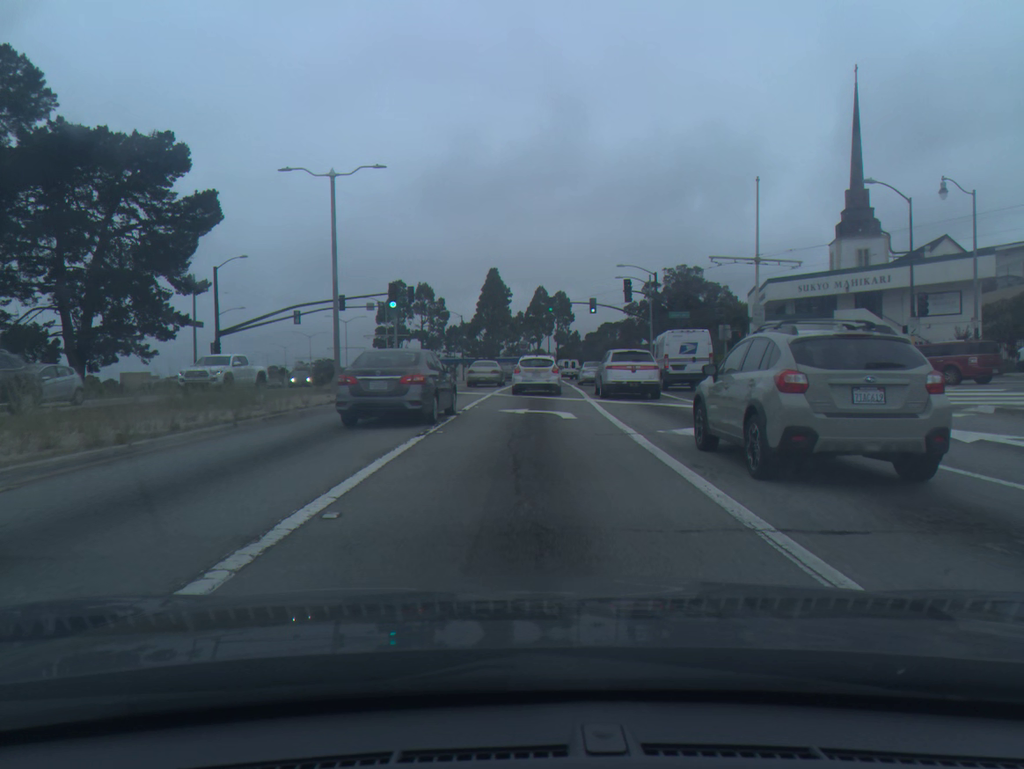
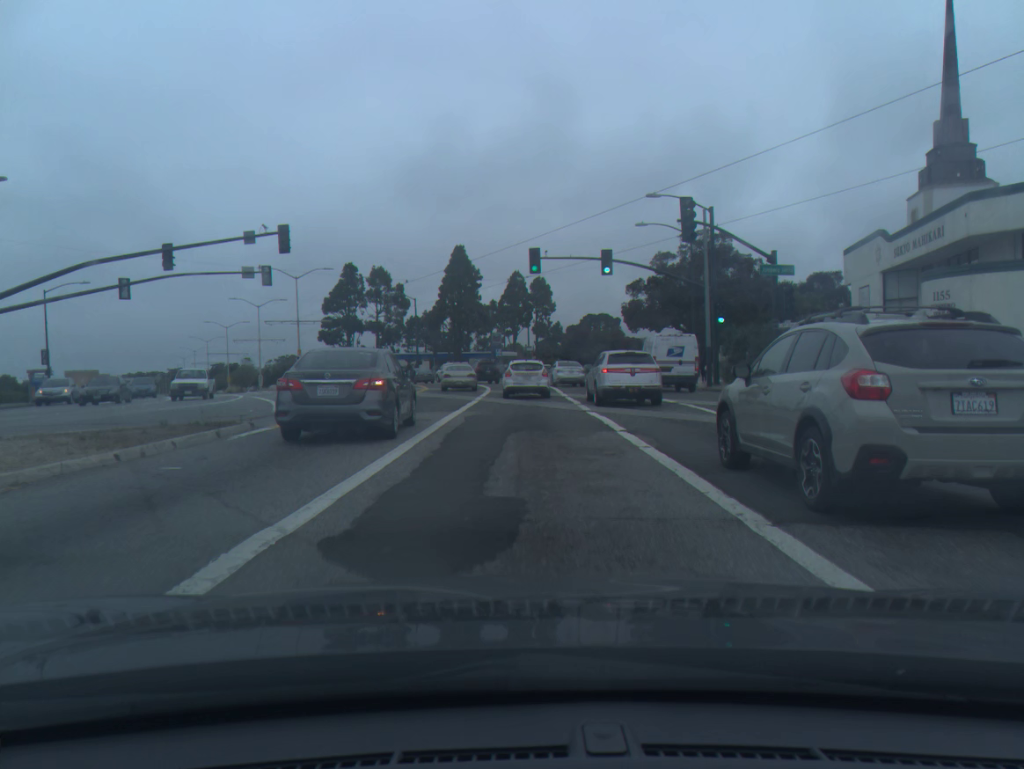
(+0.6, +28.3) m; +2°
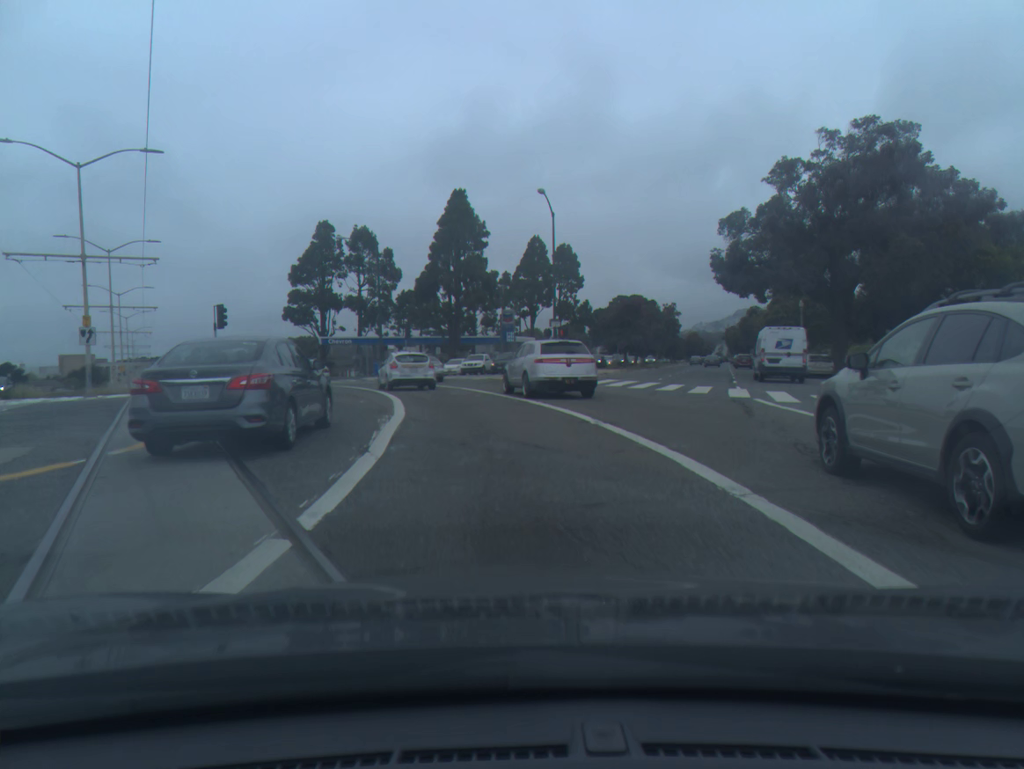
(0.0, +36.2) m; -2°
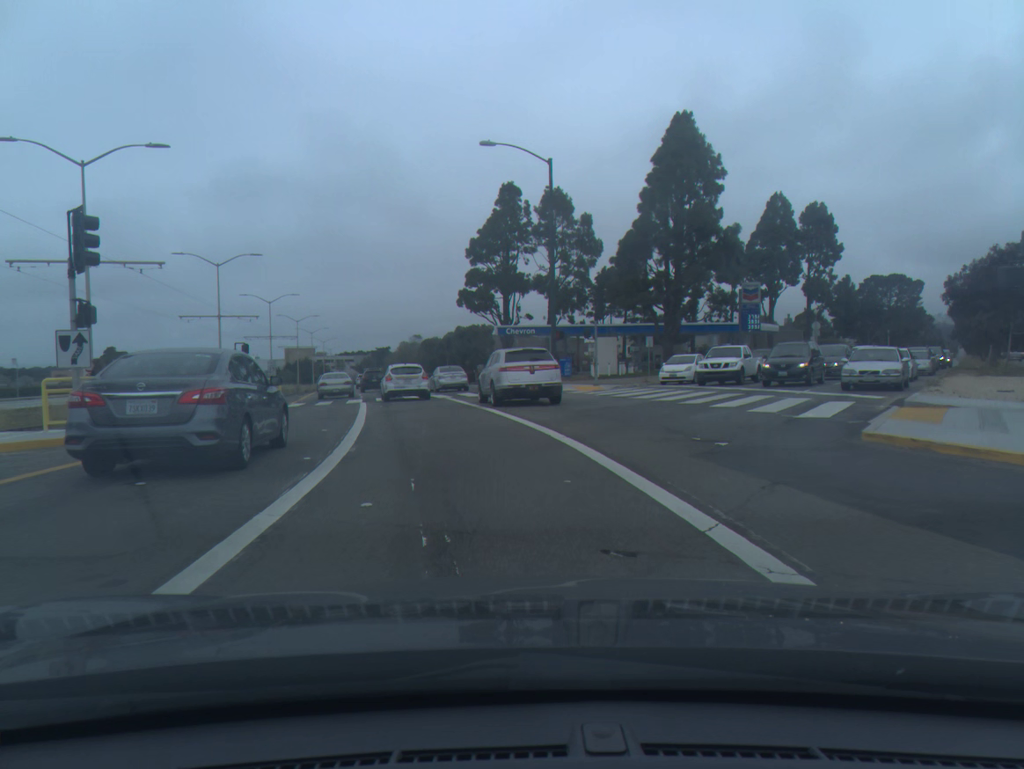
(-3.0, +28.8) m; -15°
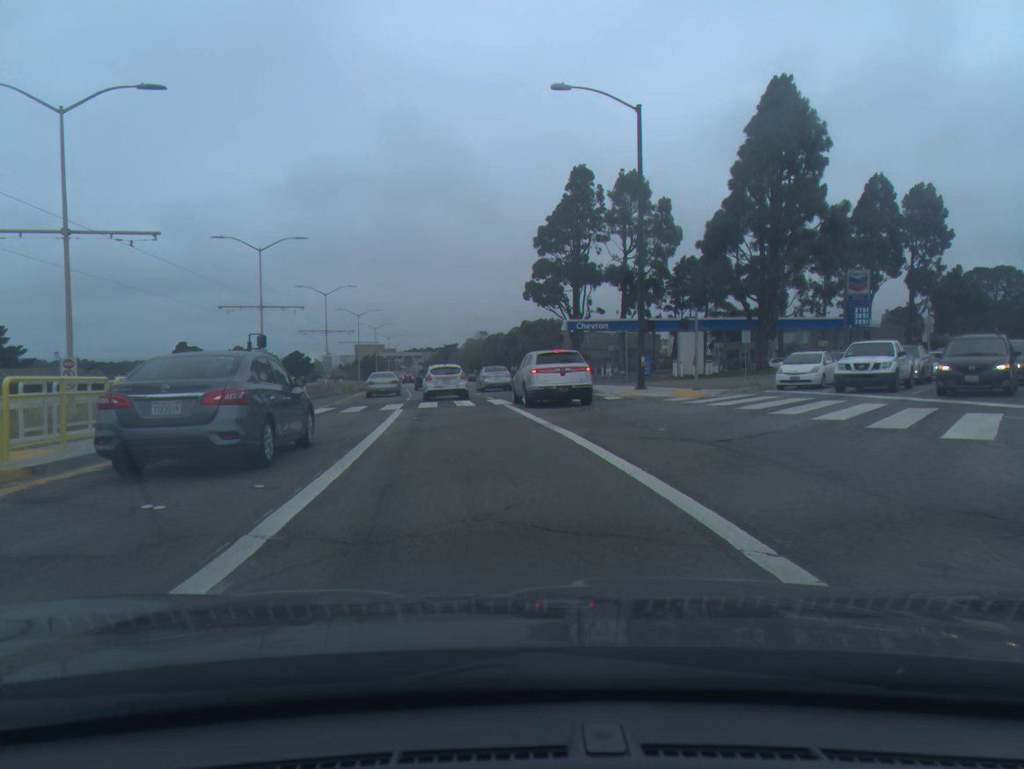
(-0.3, +7.4) m; -5°
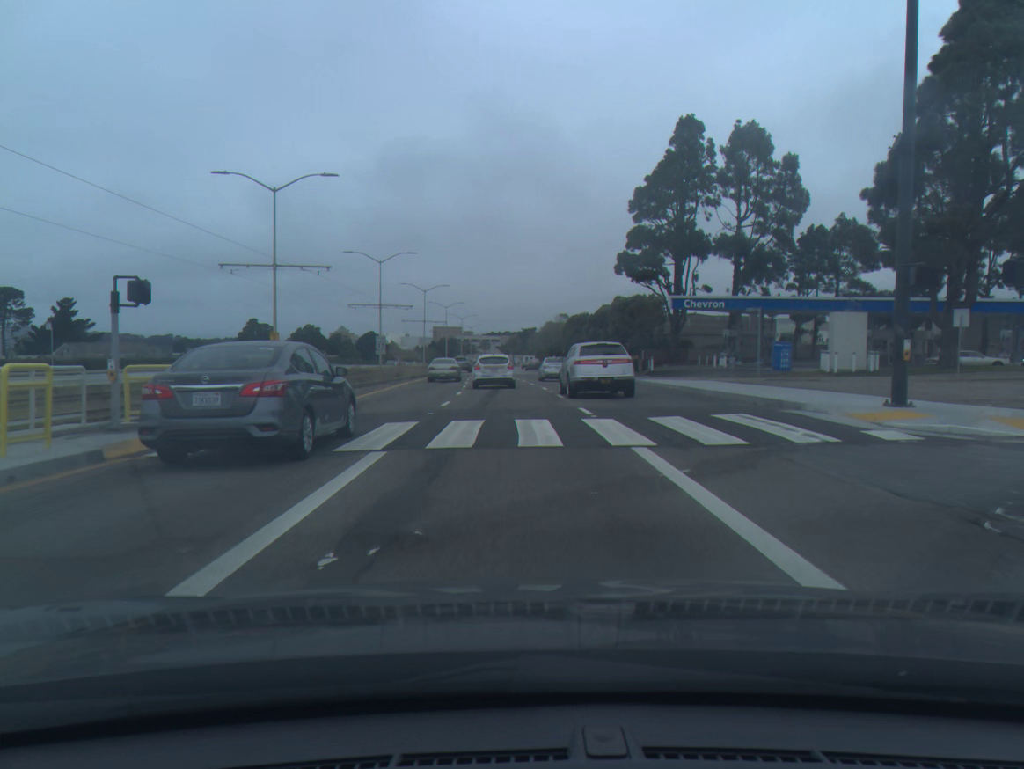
(-0.8, +14.9) m; -6°
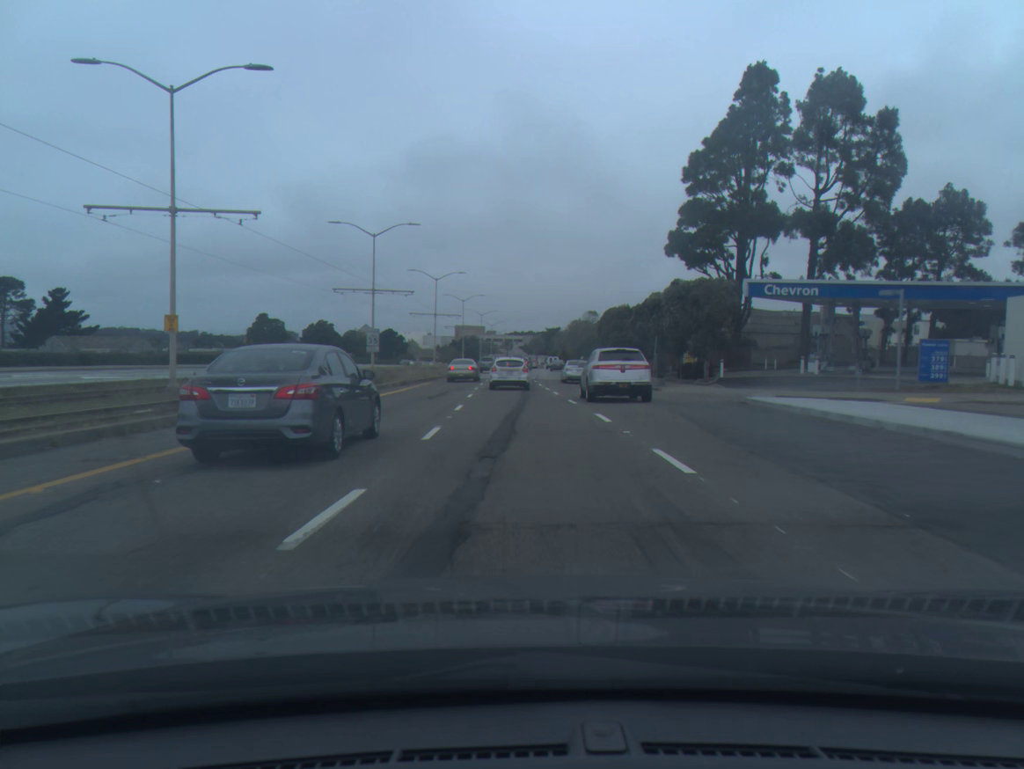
(-0.2, +15.1) m; -2°
